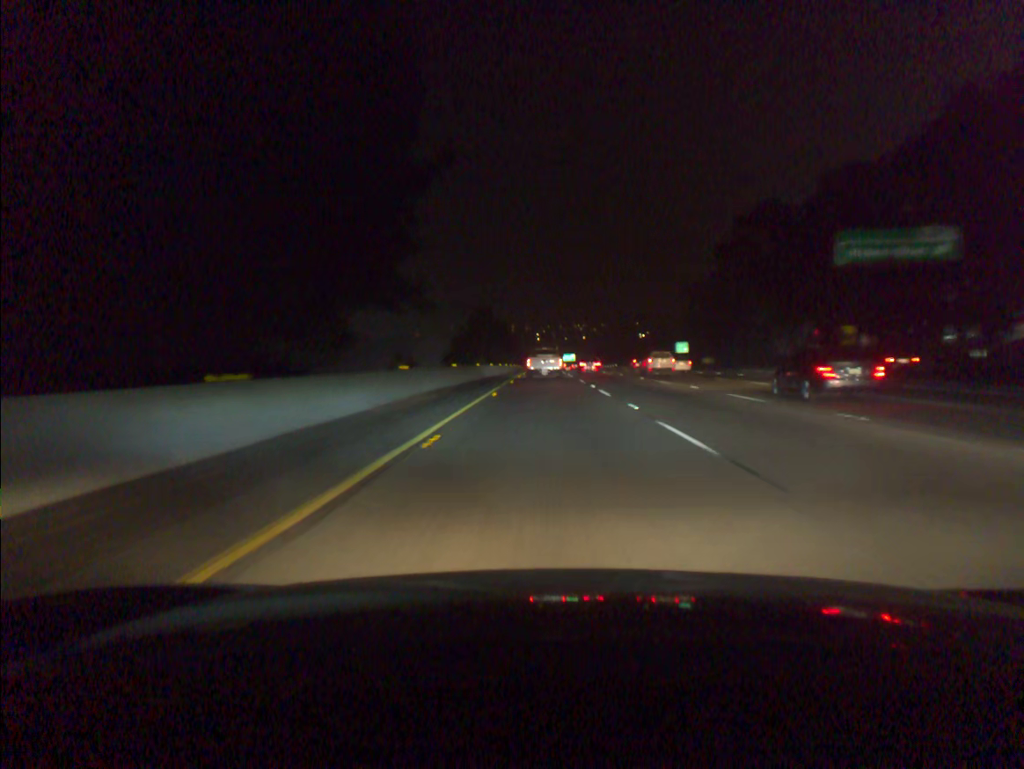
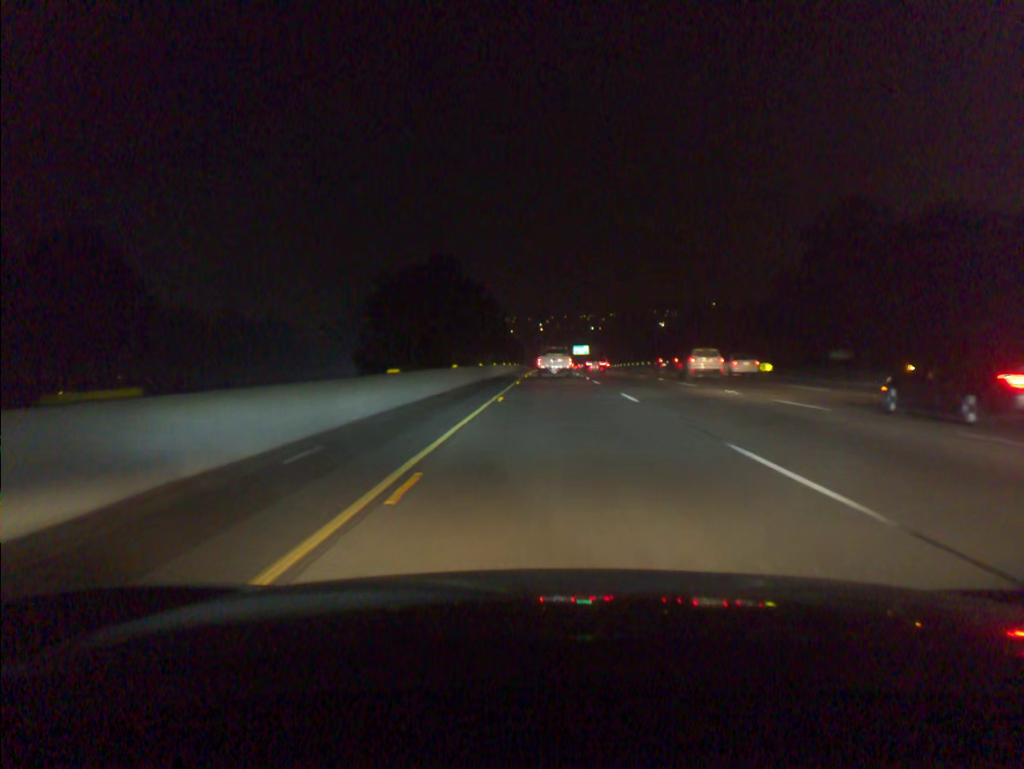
(-0.1, +76.9) m; 0°
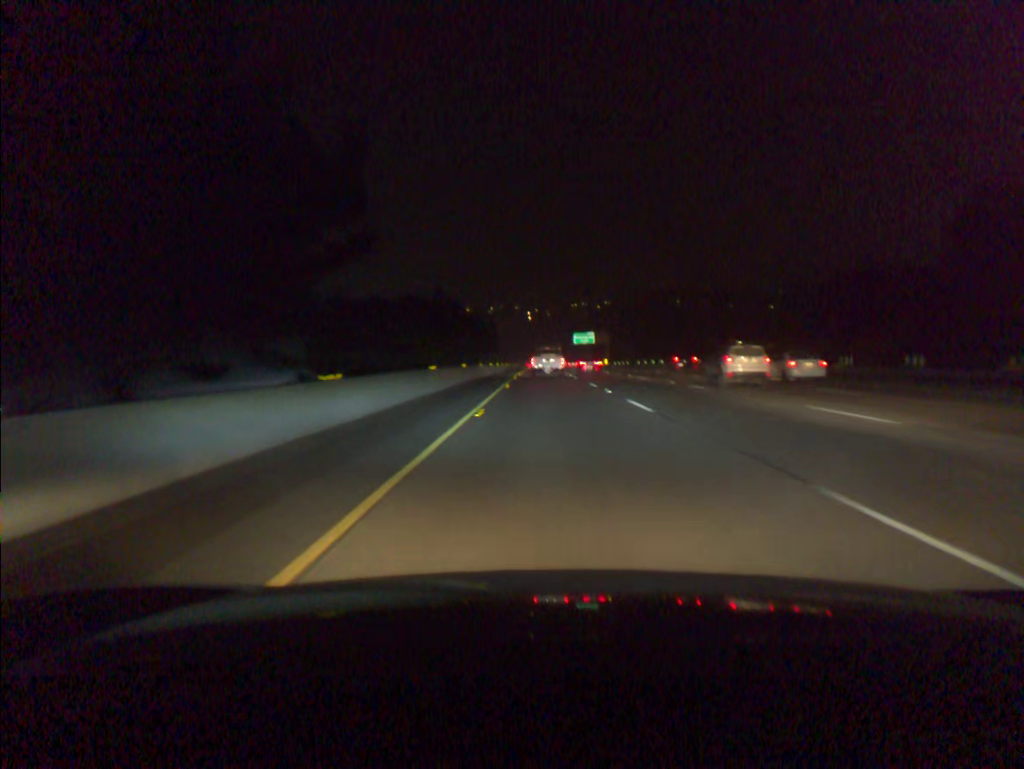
(+0.4, +77.0) m; +1°
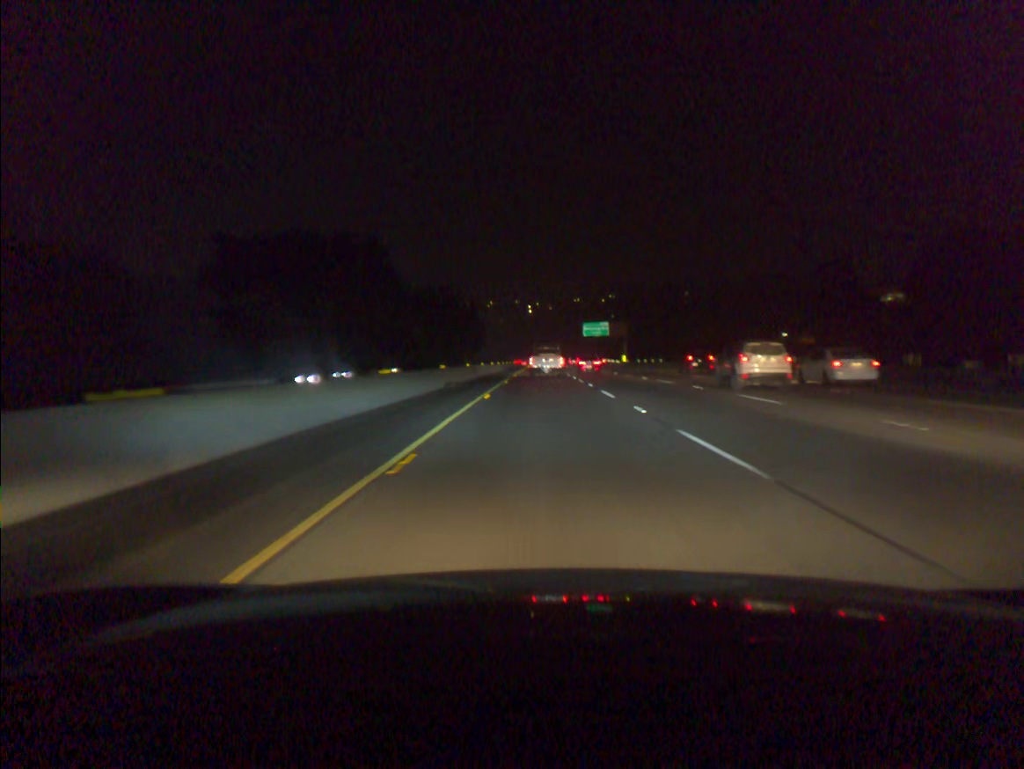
(0.0, +38.4) m; 0°
